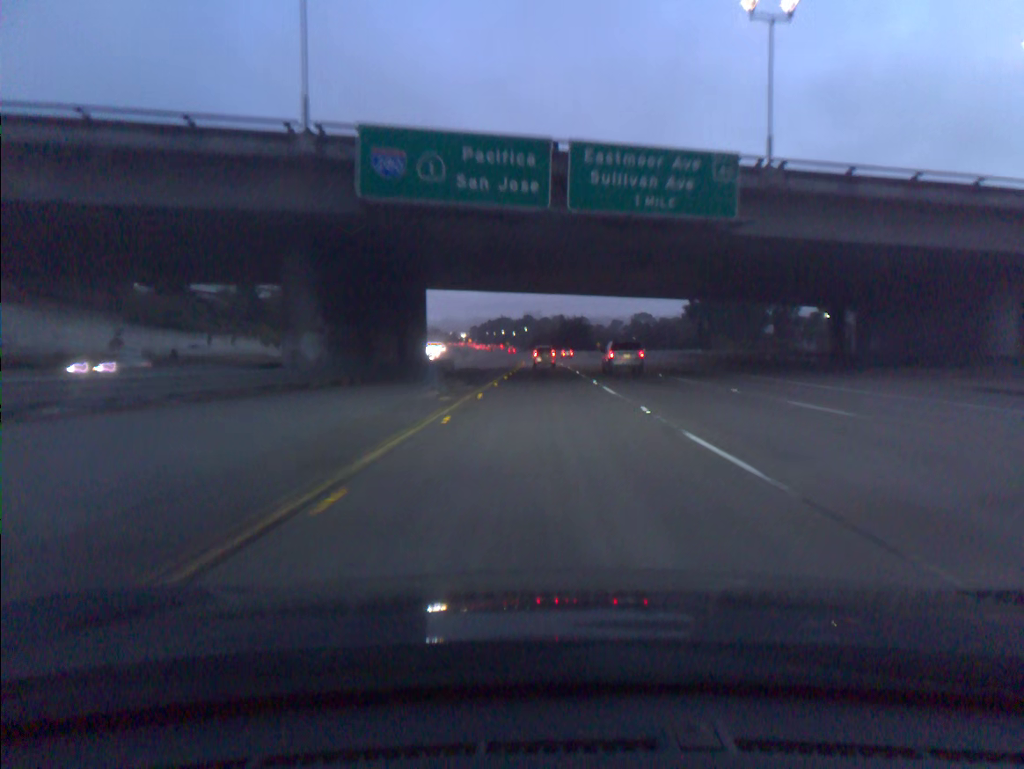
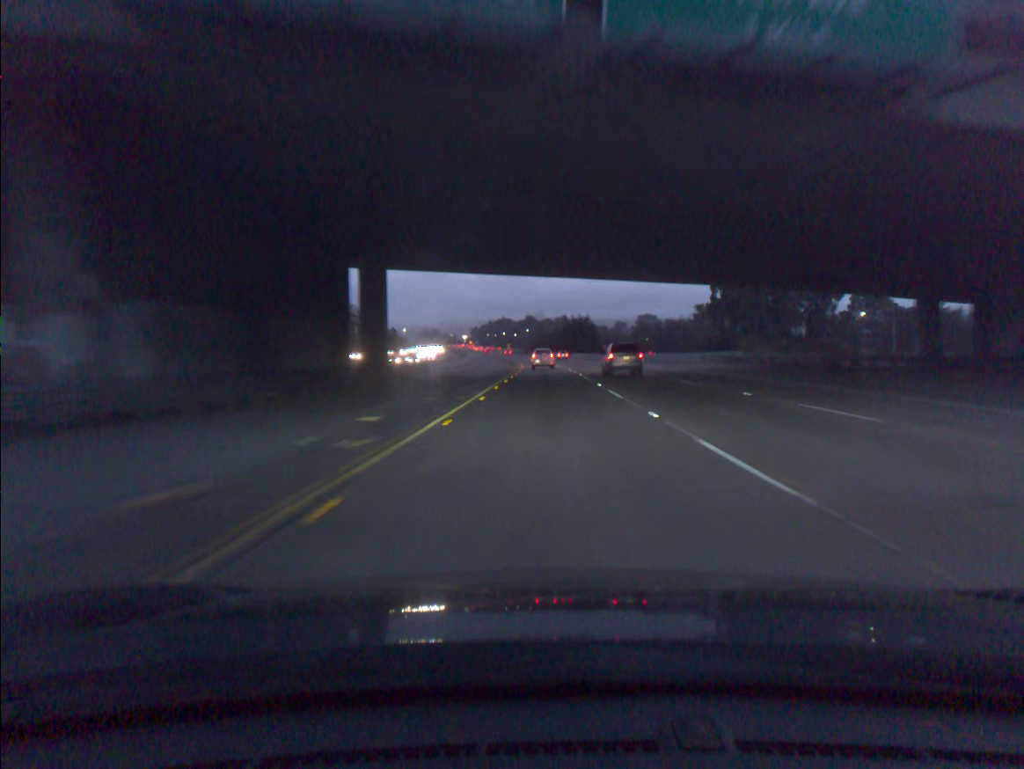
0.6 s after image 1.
(0.0, +15.4) m; 0°
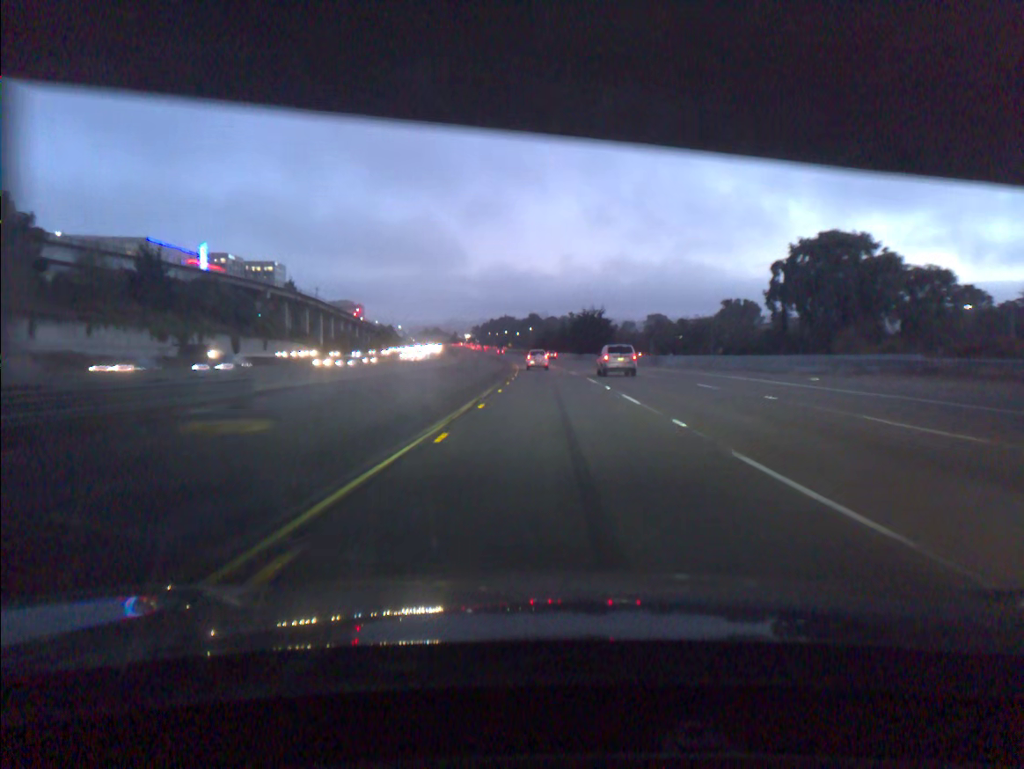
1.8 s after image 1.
(-0.1, +30.8) m; 0°
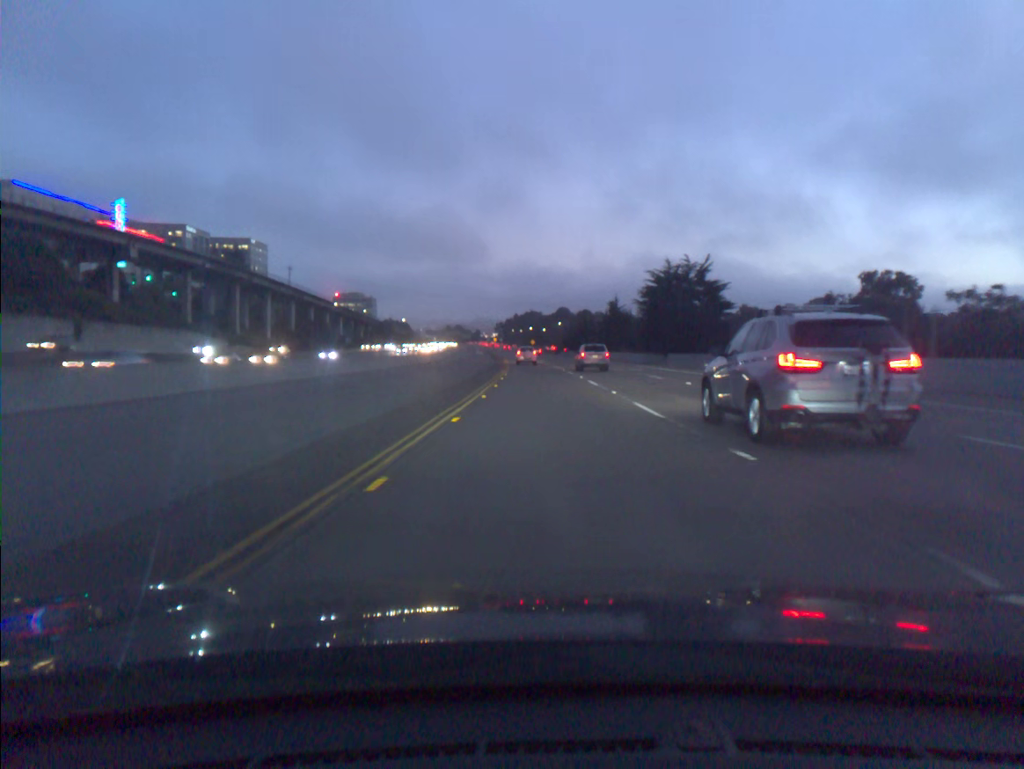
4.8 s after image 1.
(-0.8, +76.7) m; -2°
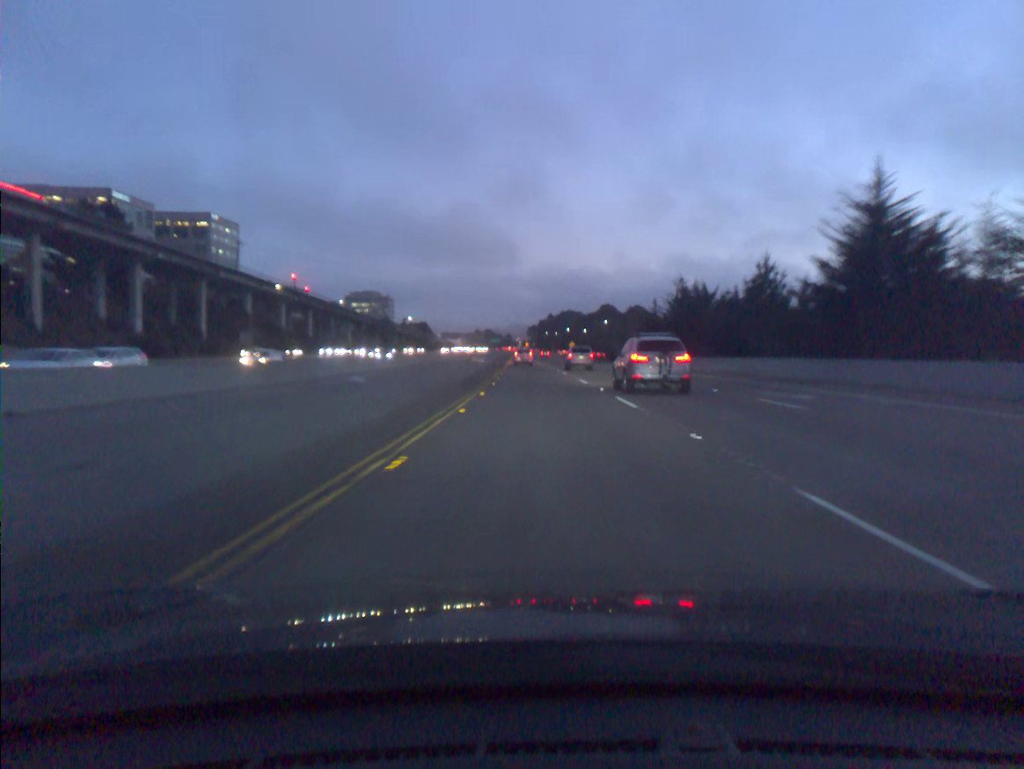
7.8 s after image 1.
(-1.7, +77.4) m; -3°
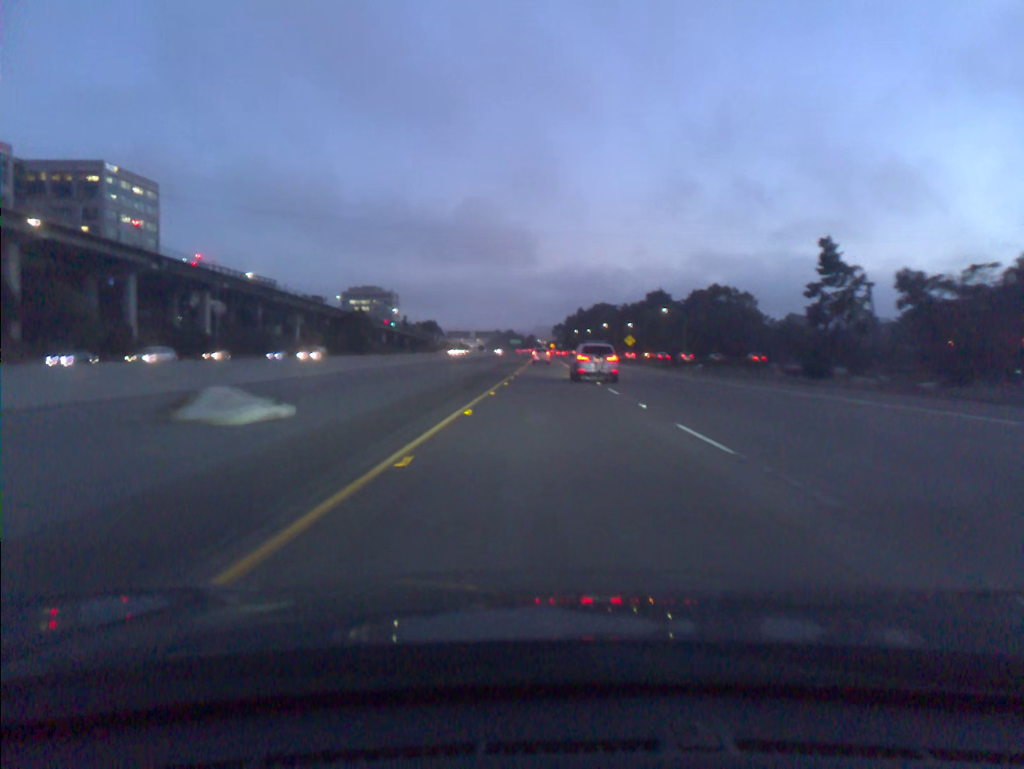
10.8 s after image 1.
(-1.9, +80.2) m; -2°
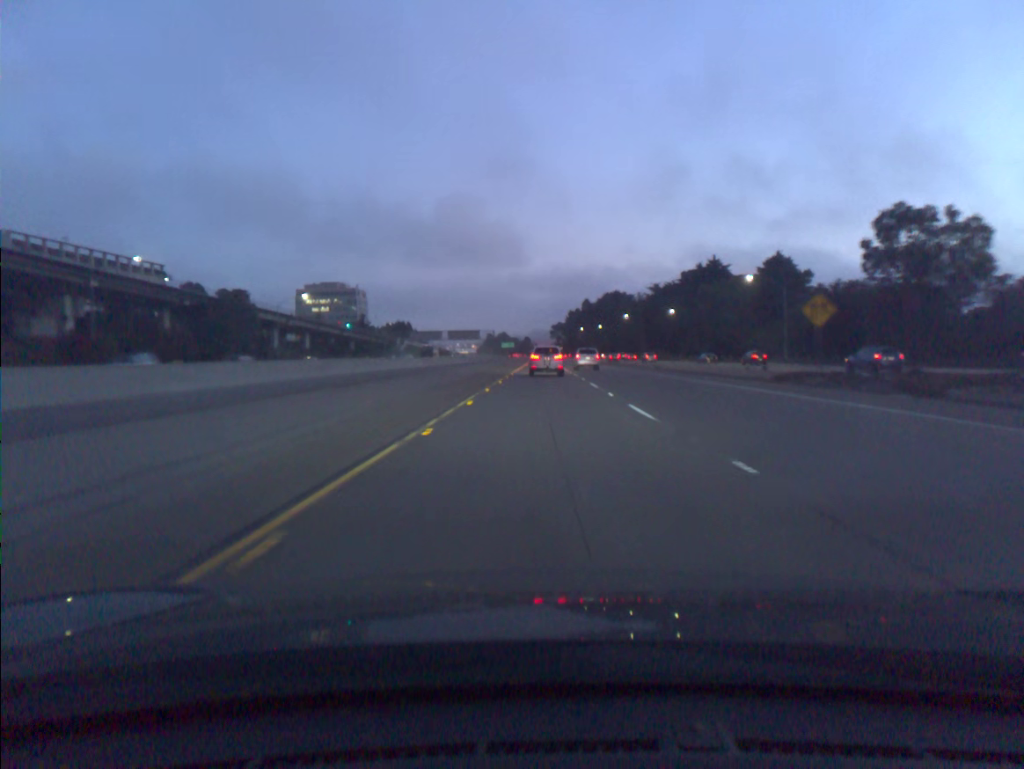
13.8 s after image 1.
(+0.3, +83.7) m; 0°
